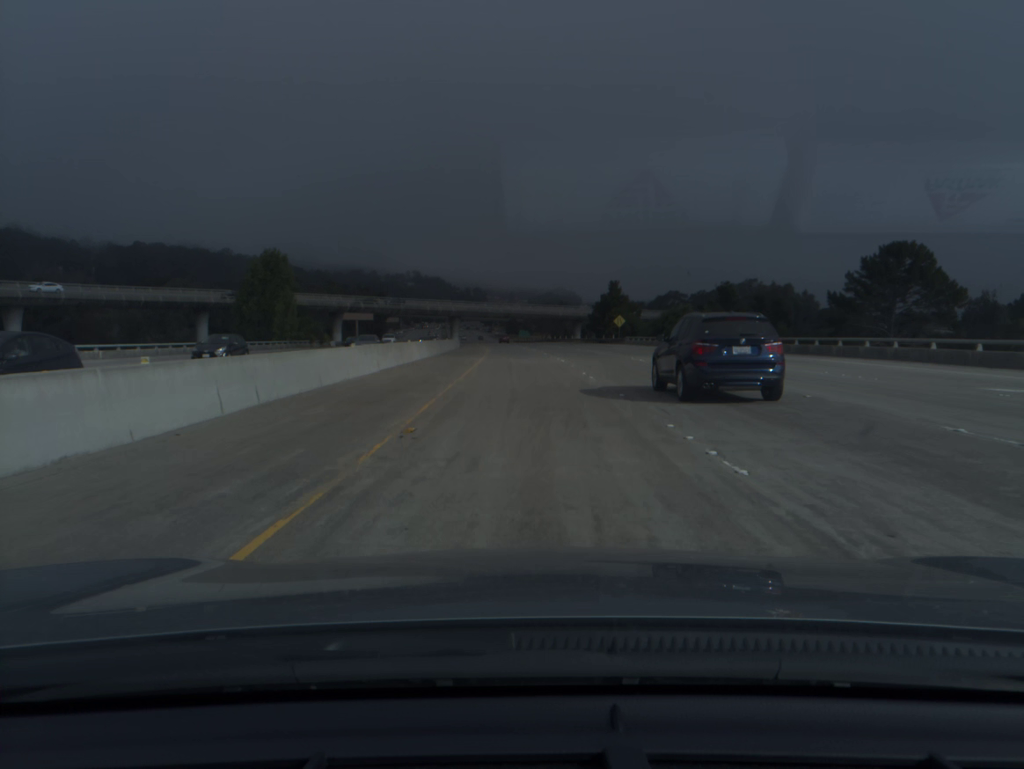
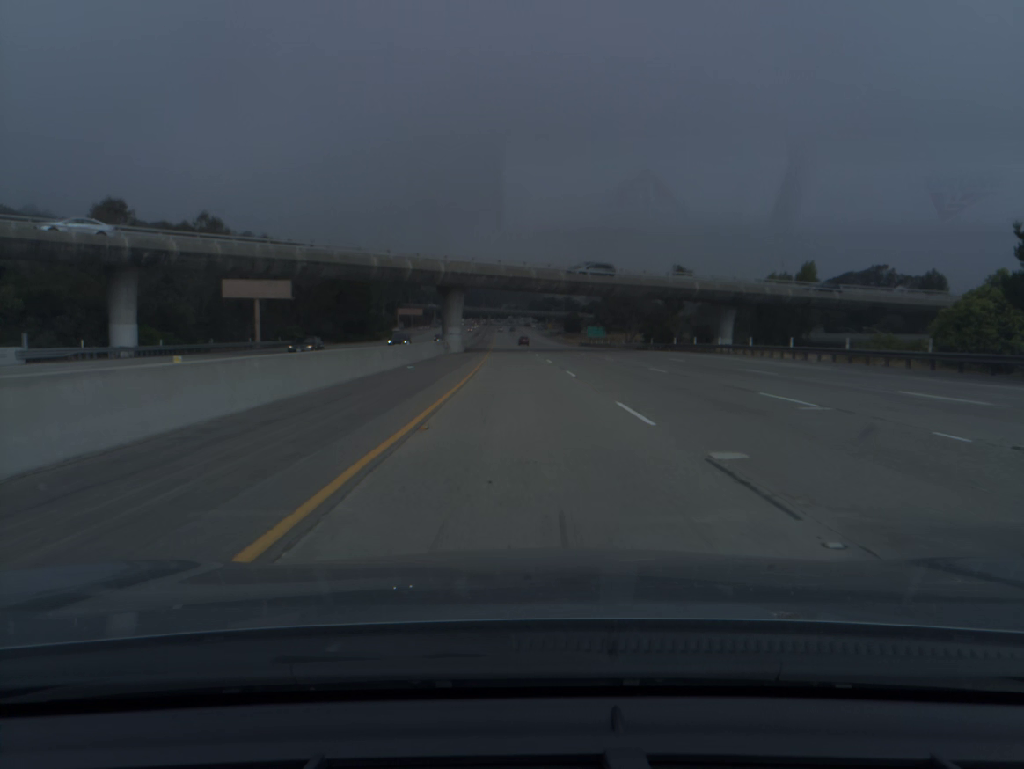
(-3.6, +100.9) m; -4°
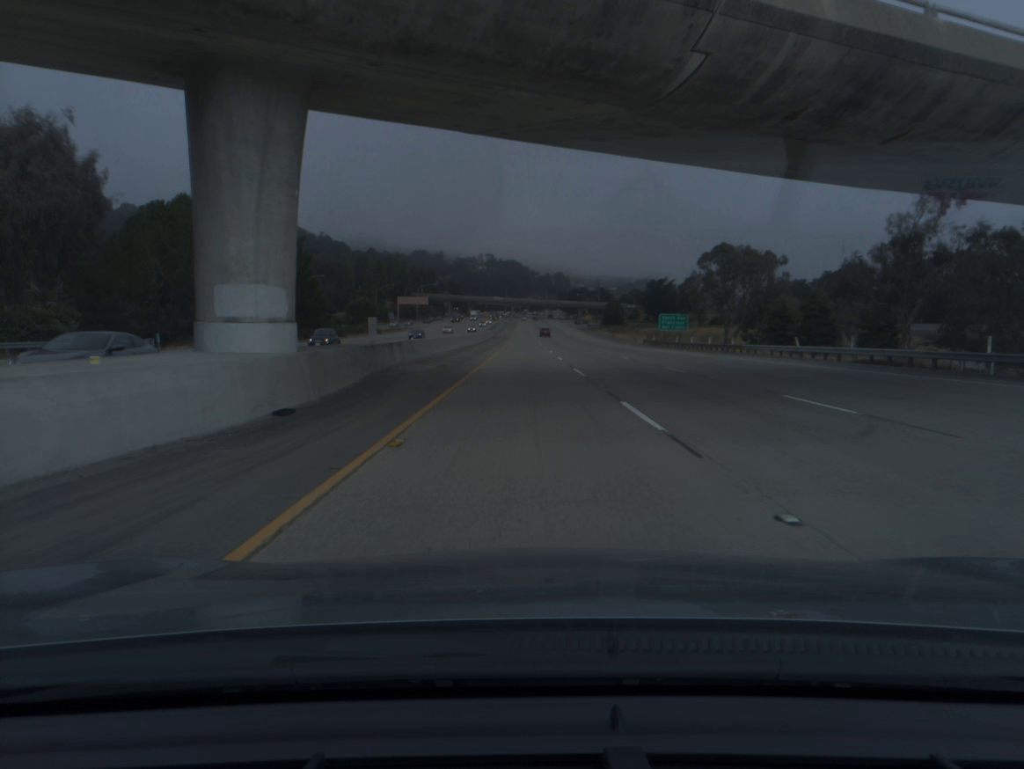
(-1.1, +60.4) m; -2°
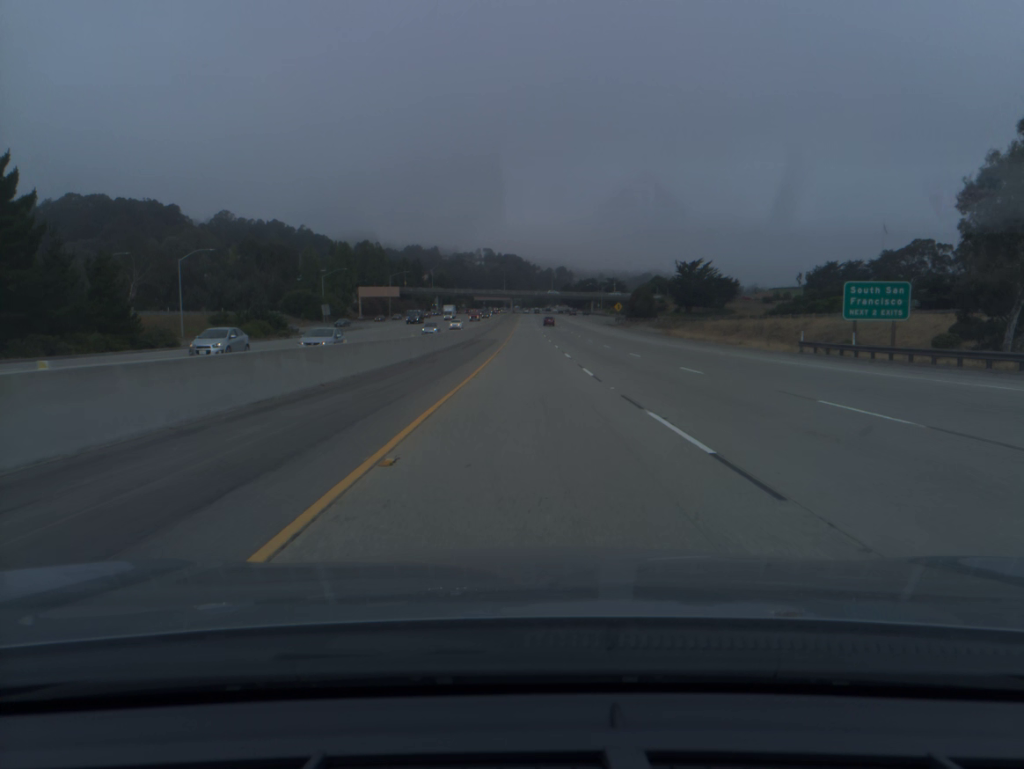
(-0.2, +60.1) m; 0°
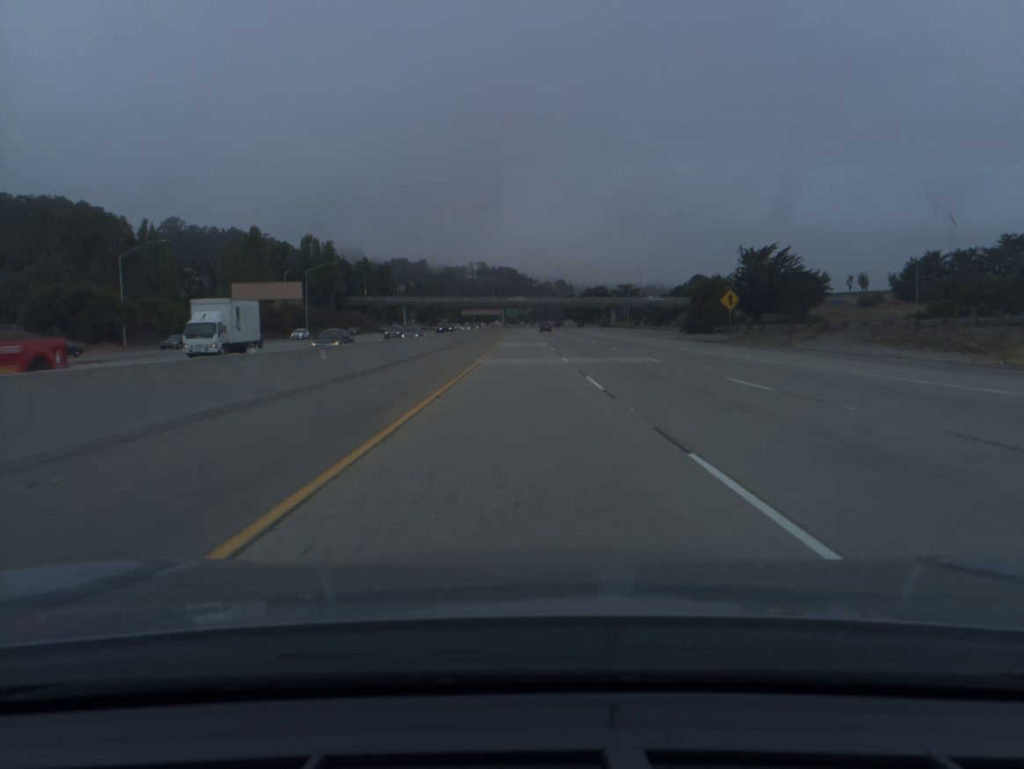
(+0.2, +79.6) m; 0°
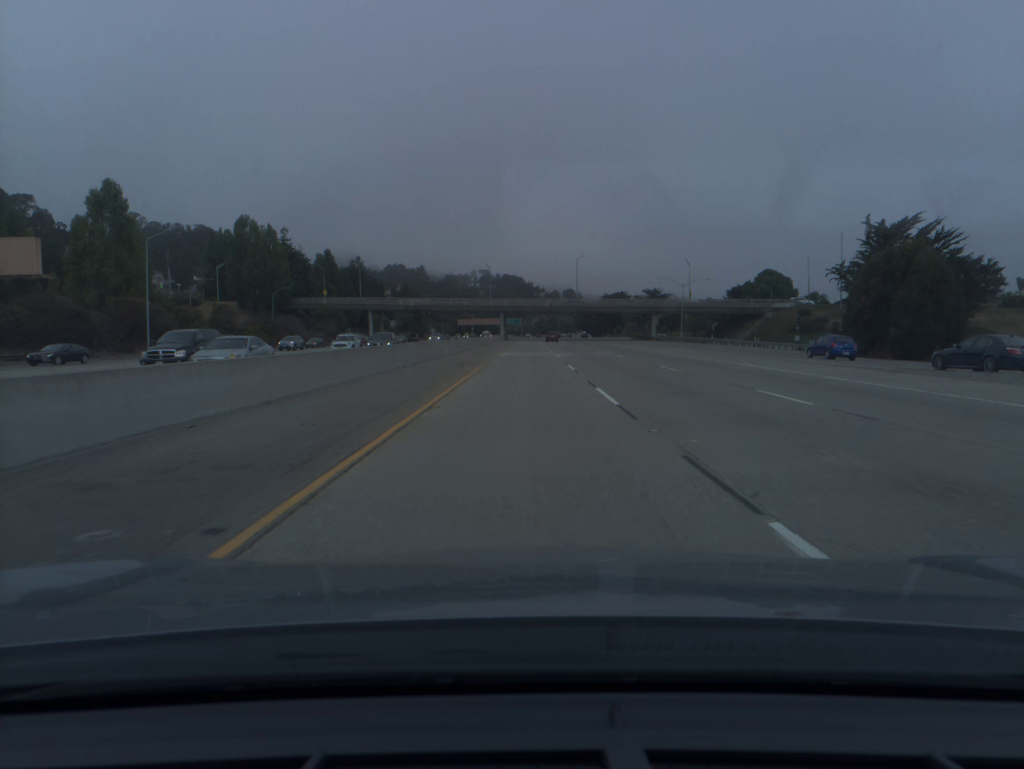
(-0.2, +59.7) m; 0°
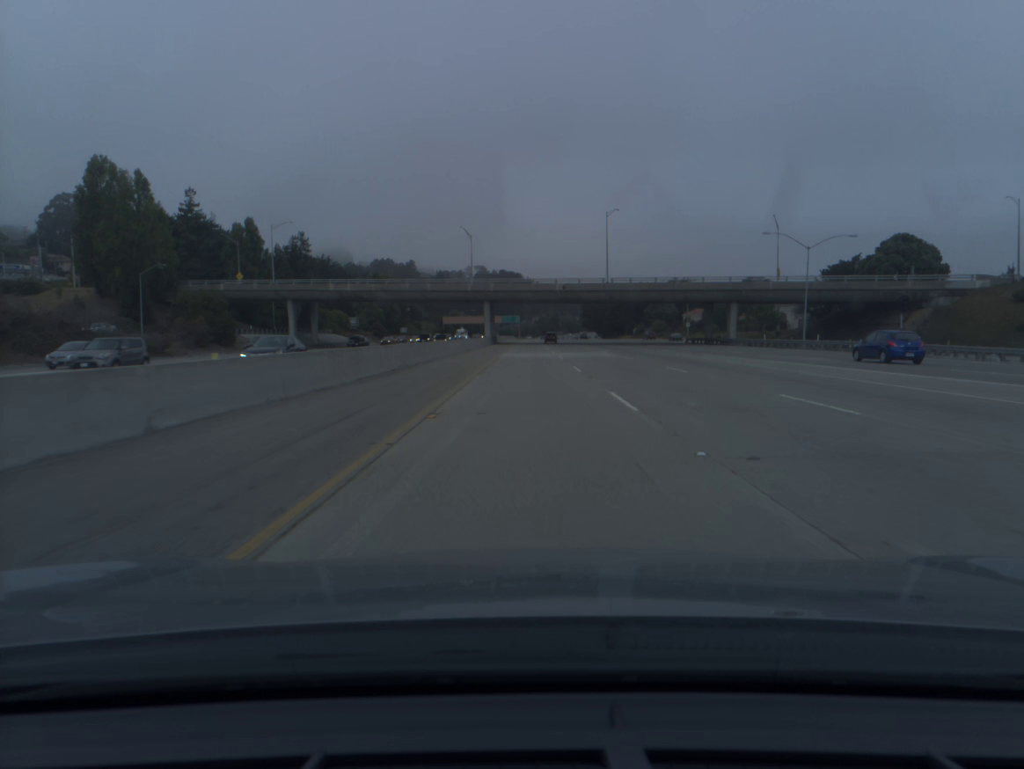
(+0.1, +59.9) m; 0°
